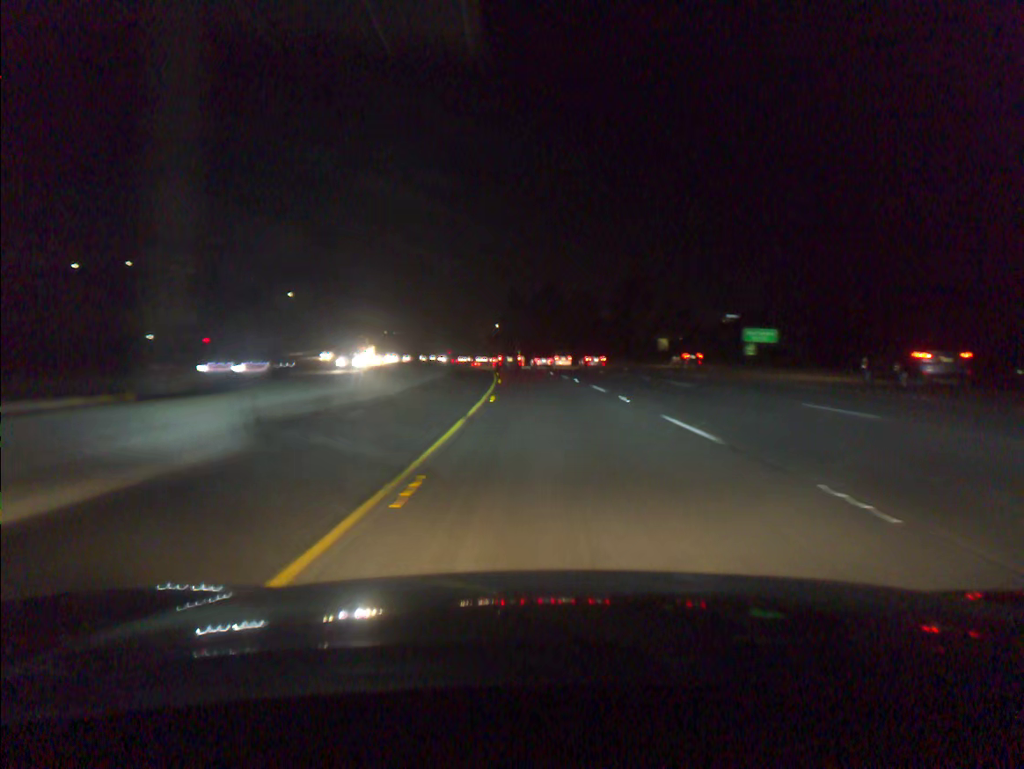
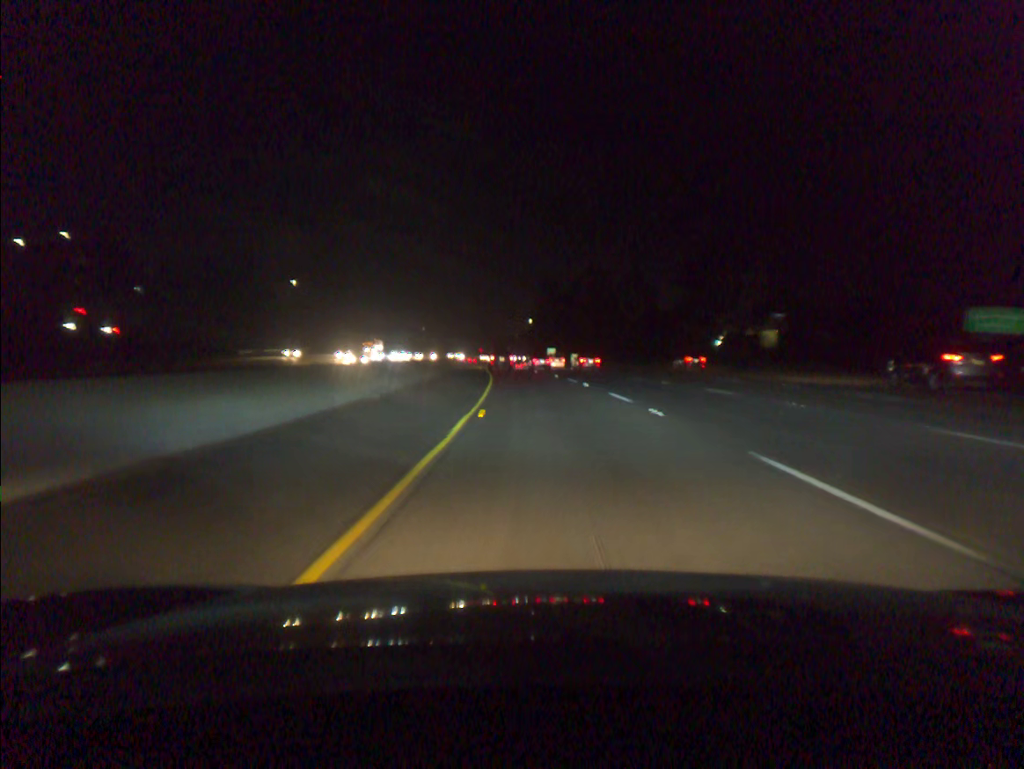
(-0.8, +34.9) m; -3°
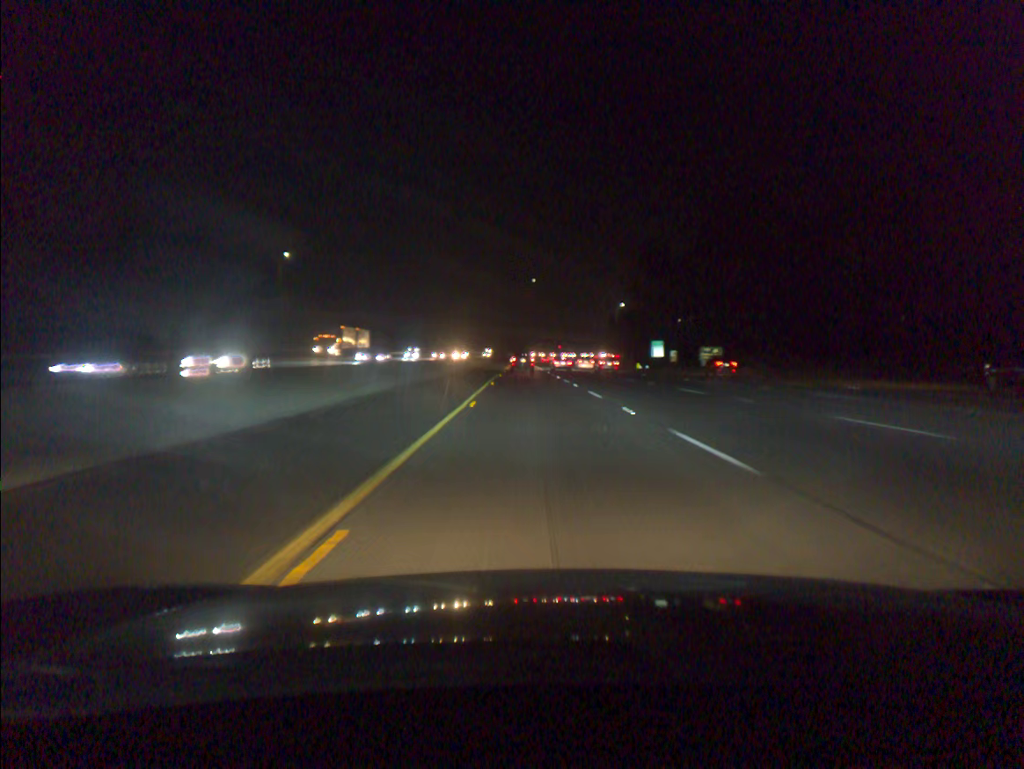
(-3.6, +69.6) m; -6°
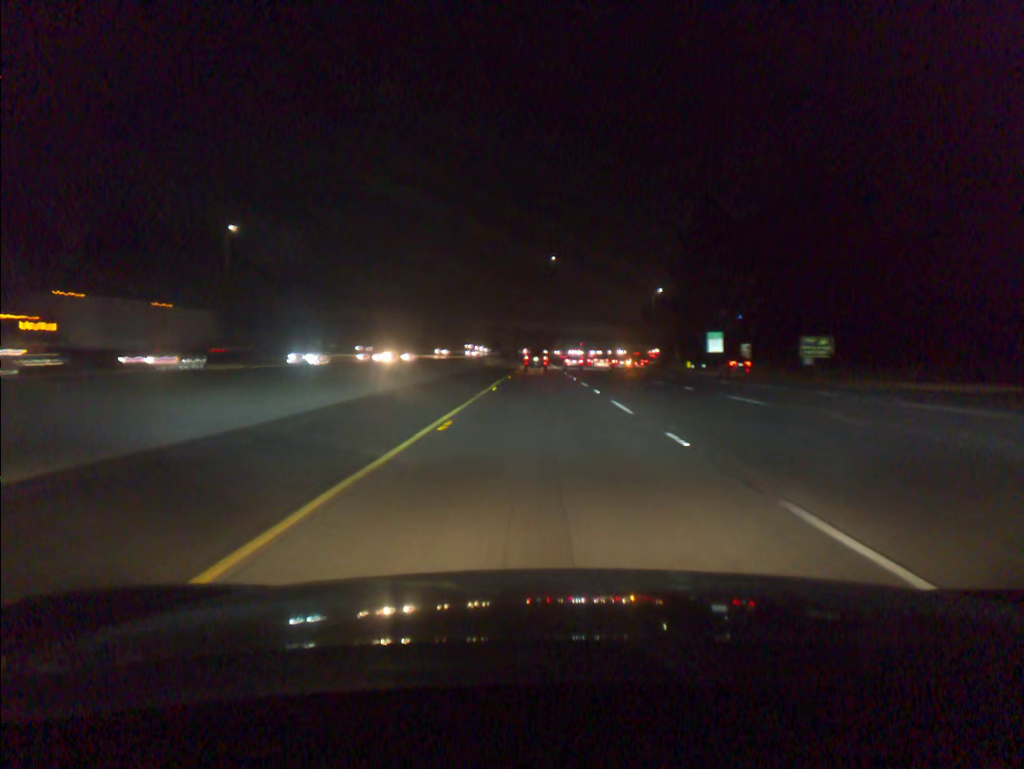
(-0.5, +35.3) m; -1°
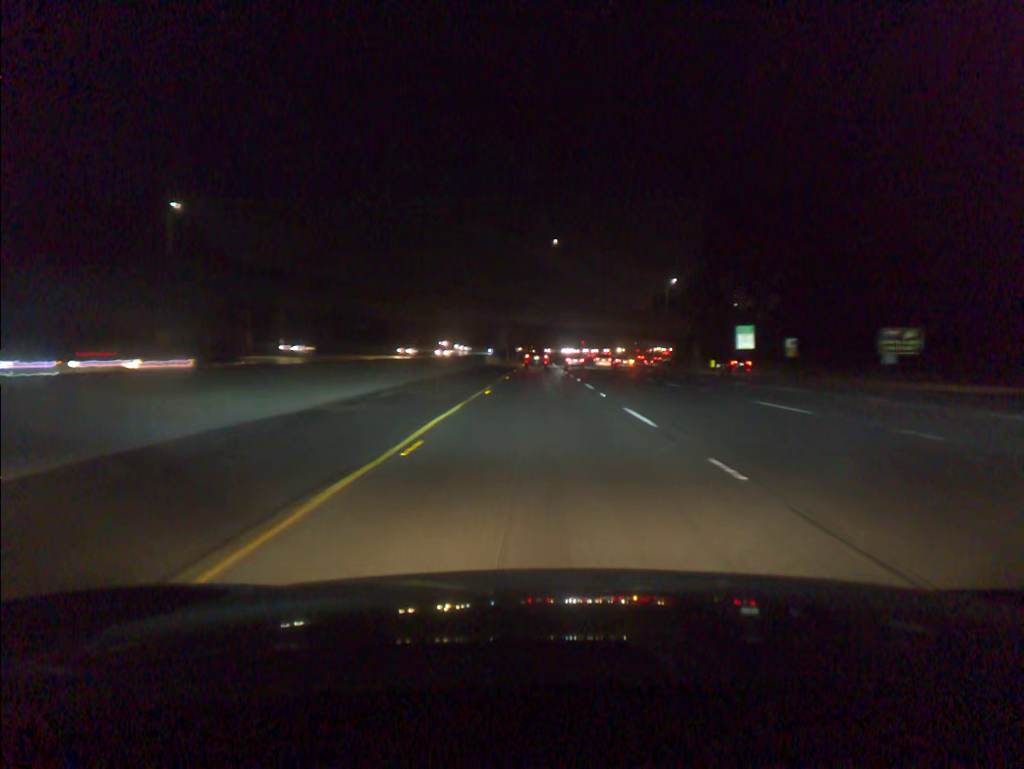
(0.0, +17.9) m; 0°
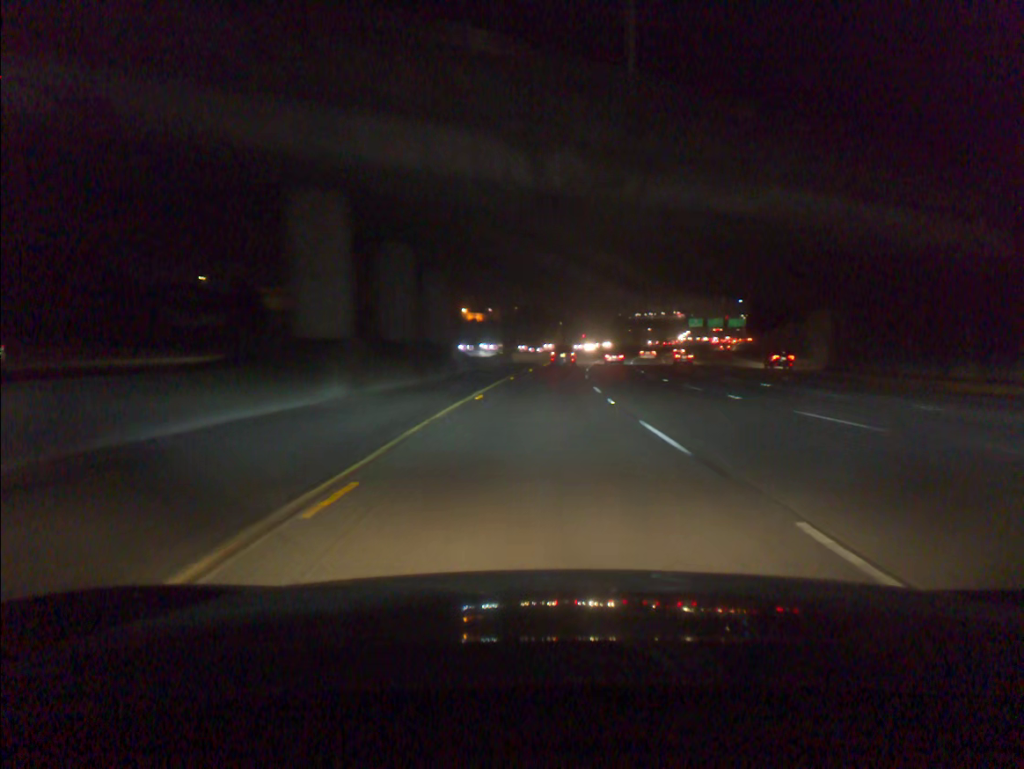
(-0.1, +91.0) m; +1°
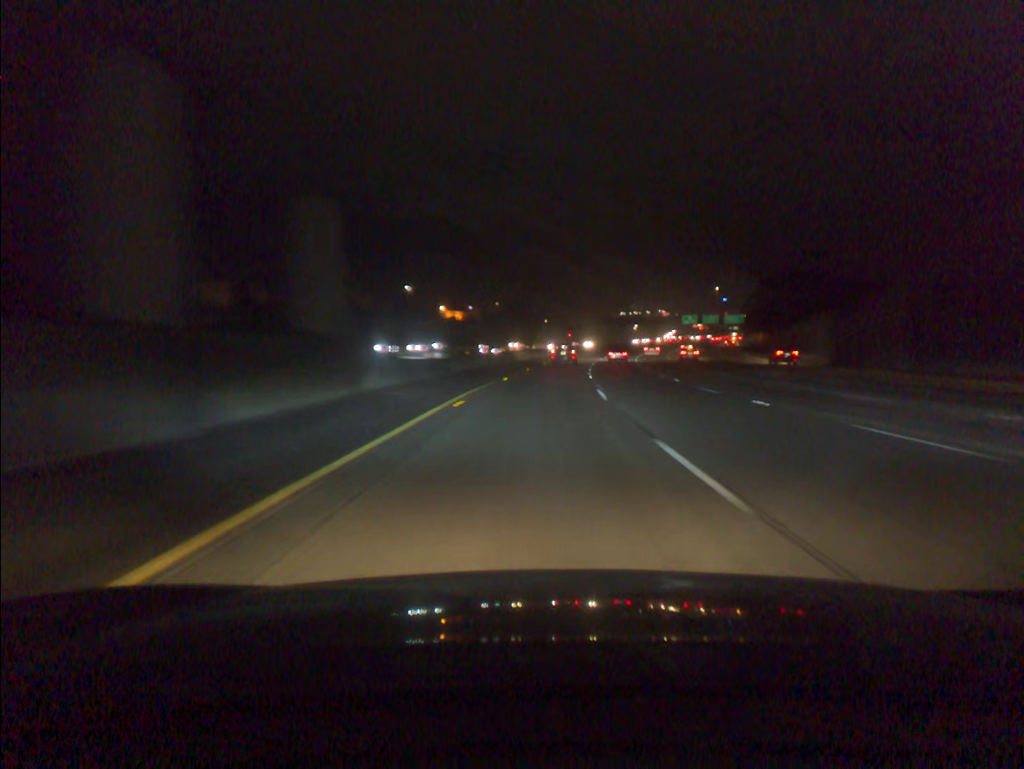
(+0.2, +18.2) m; +1°
